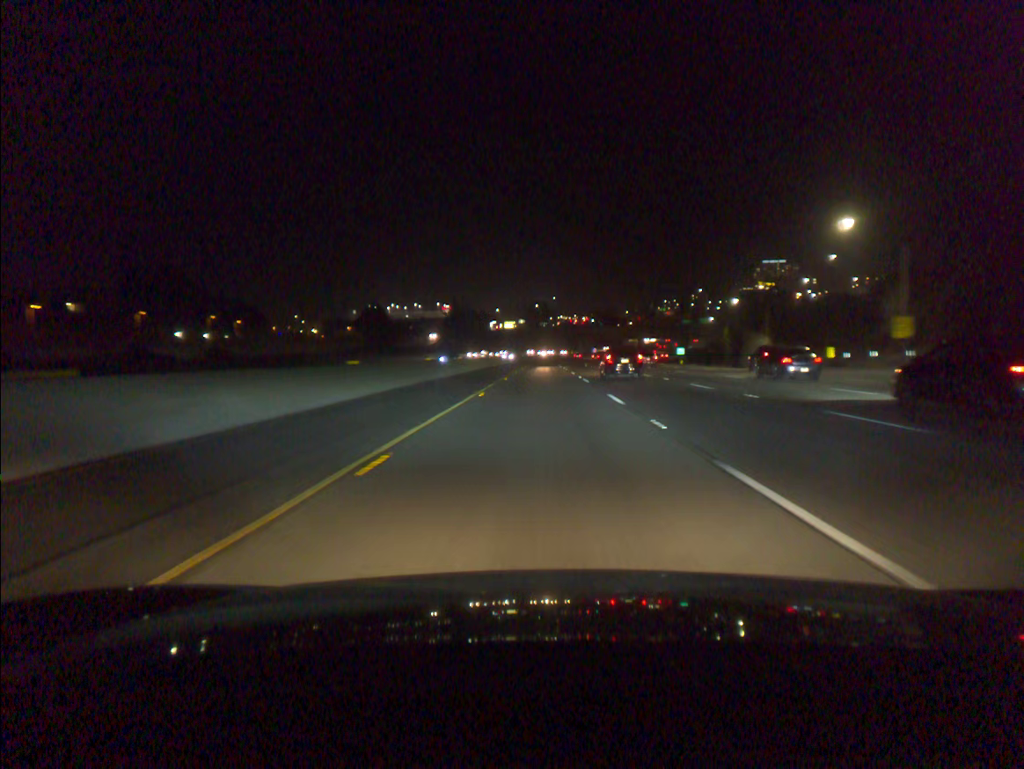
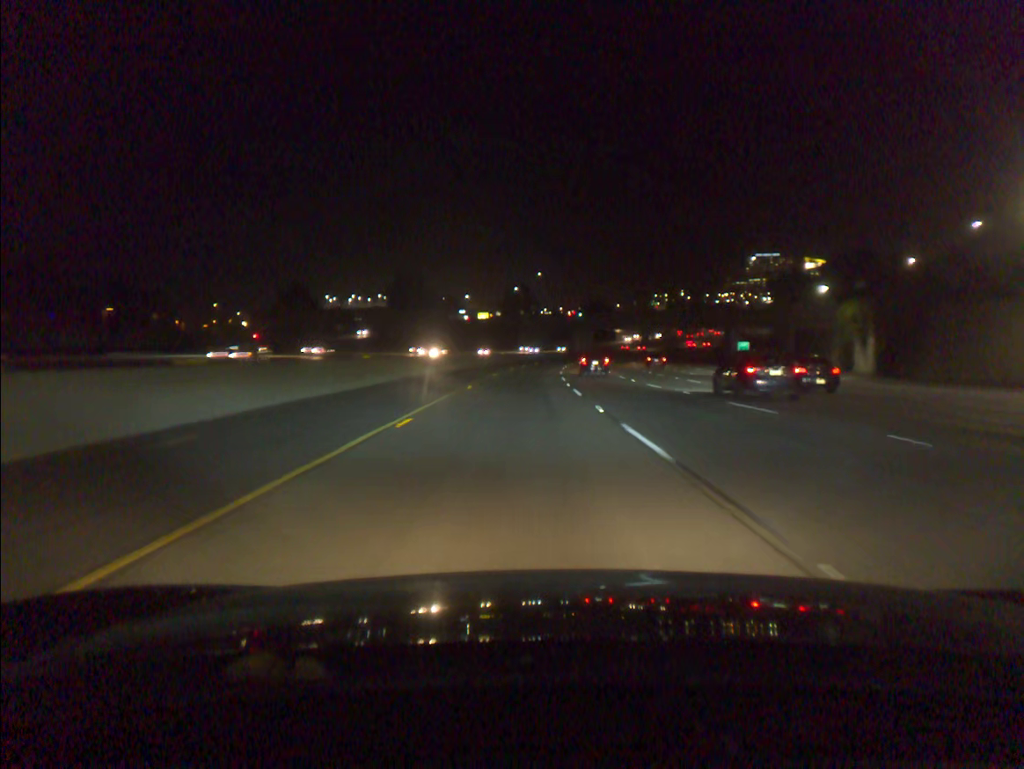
(+0.4, +67.9) m; +1°
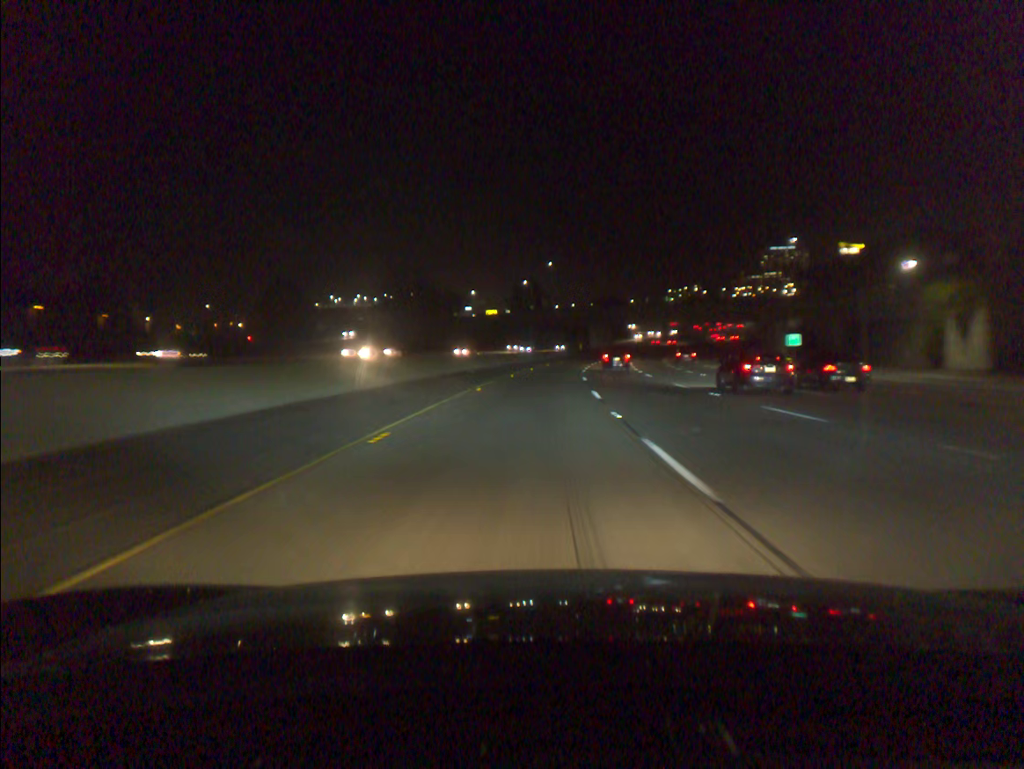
(-0.1, +17.0) m; -1°
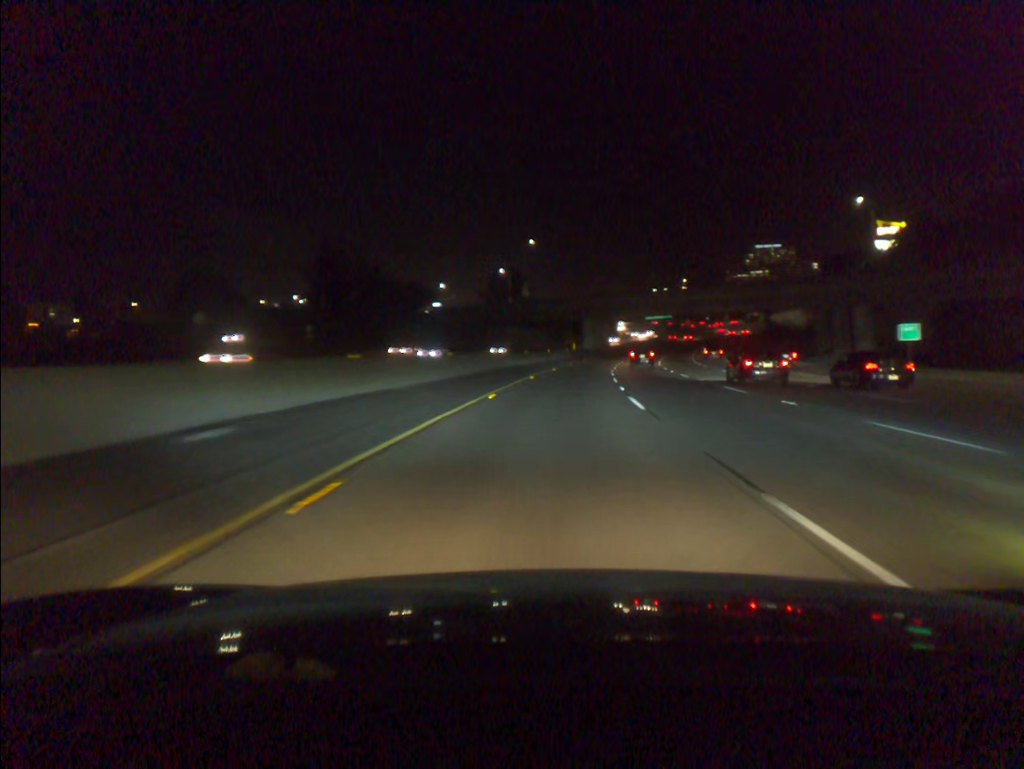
(+0.1, +33.9) m; +1°
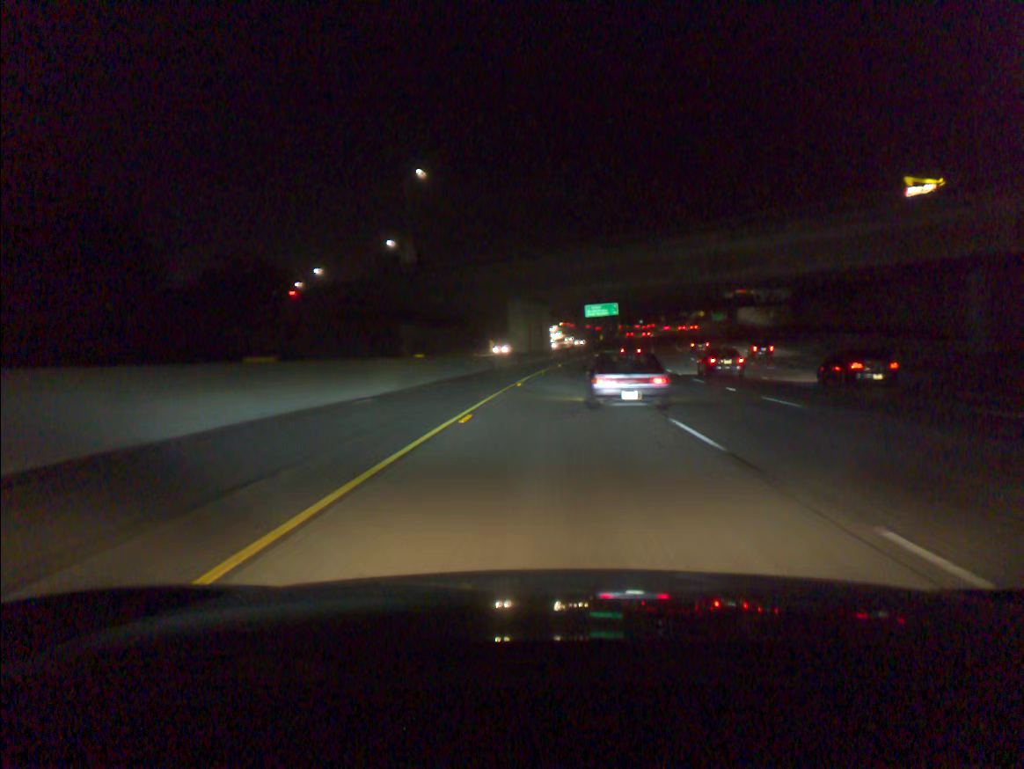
(+2.4, +50.8) m; +6°
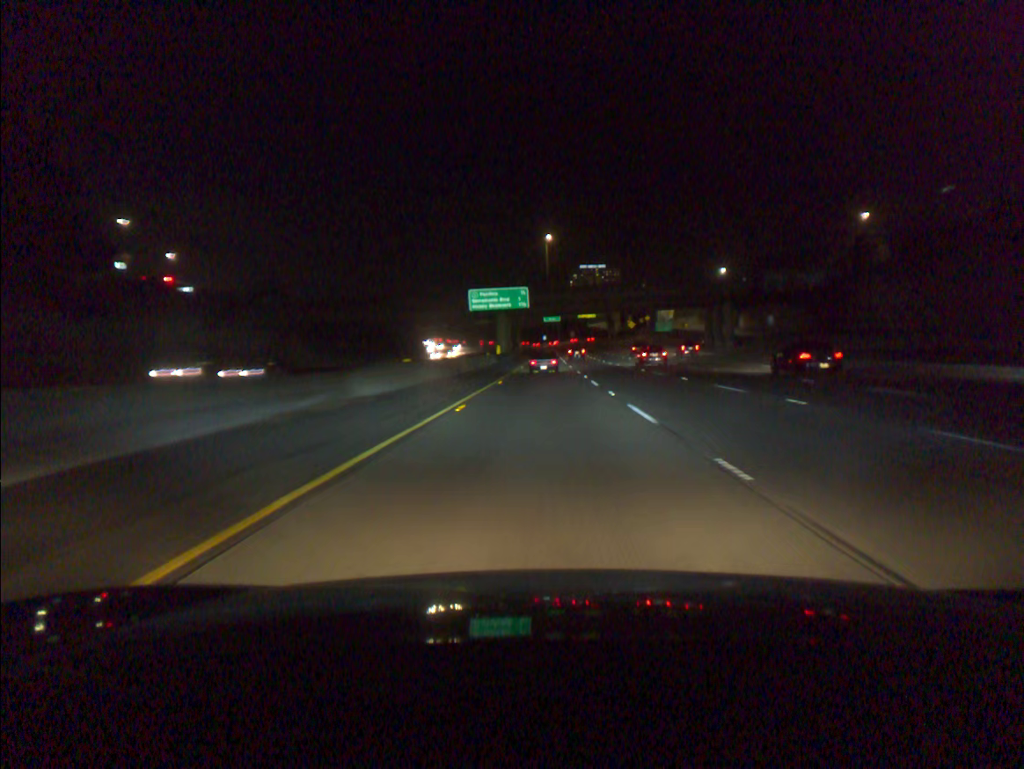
(+6.1, +84.2) m; +8°
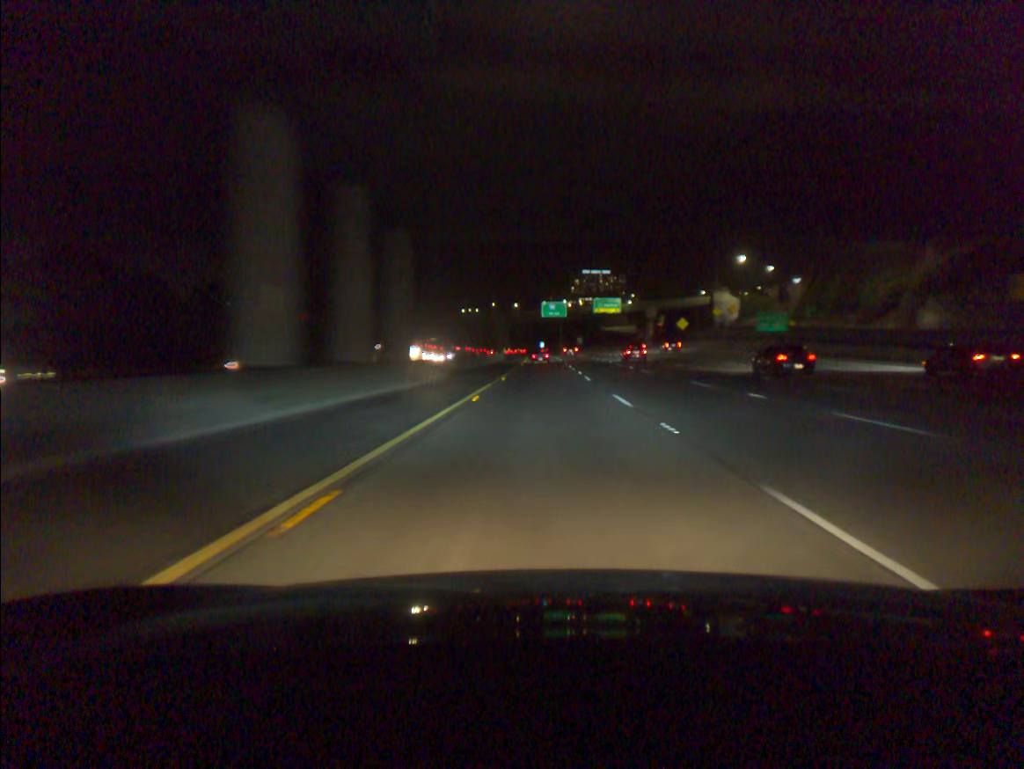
(+0.5, +83.8) m; 0°
